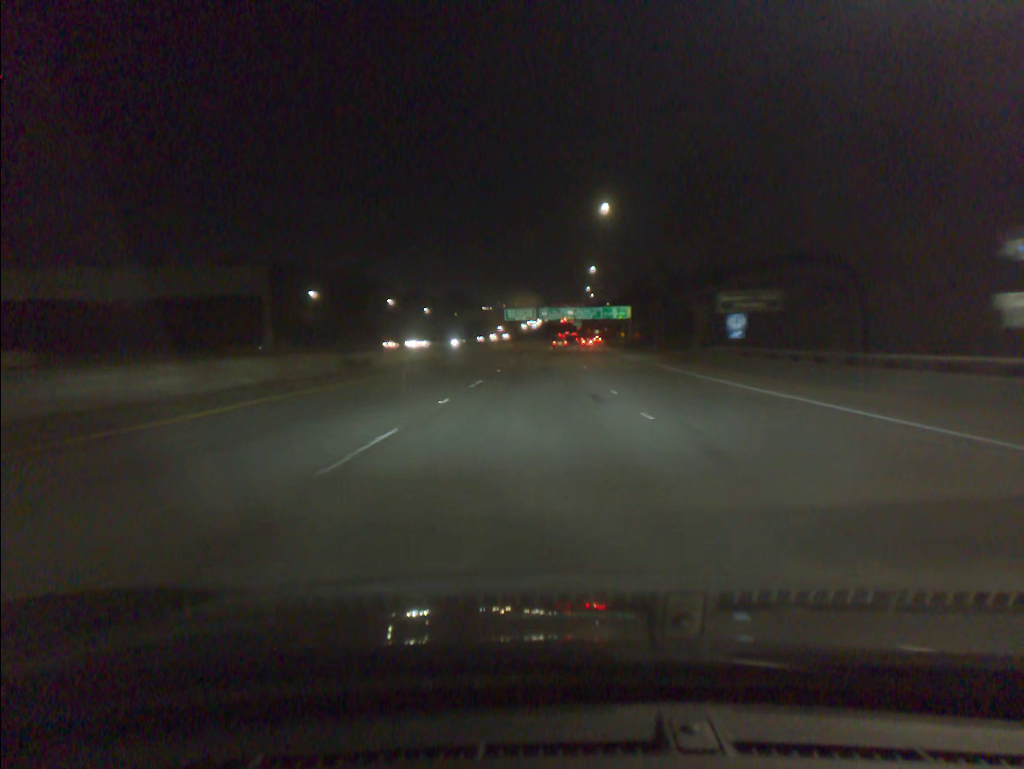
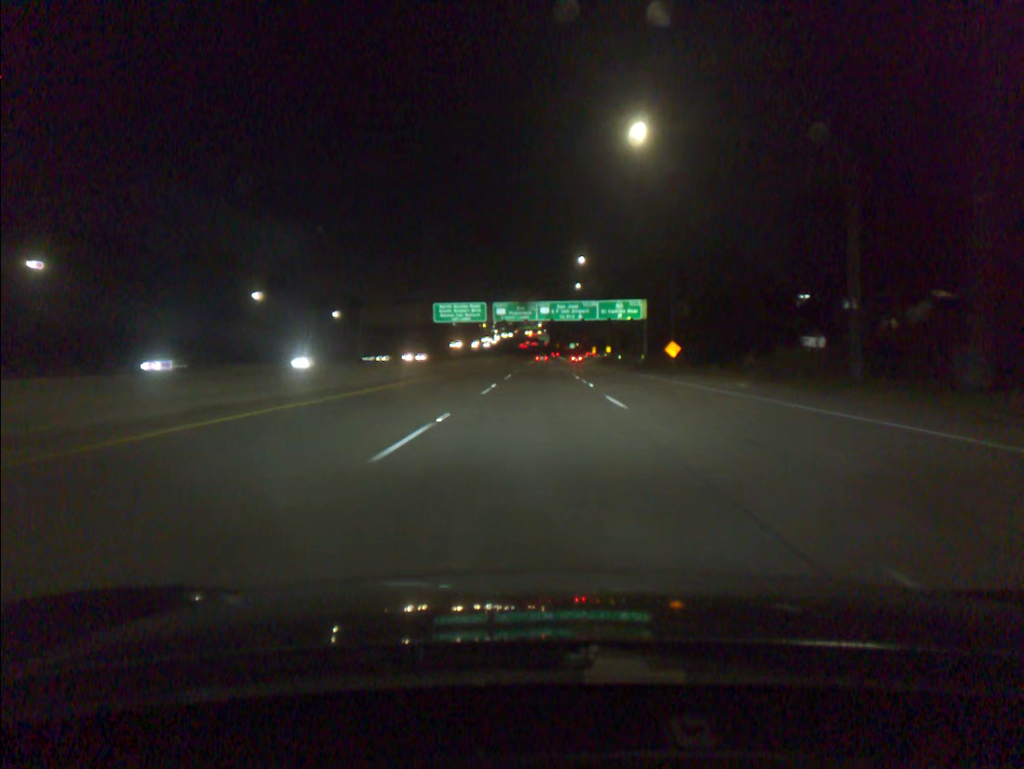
(+1.5, +78.0) m; +3°
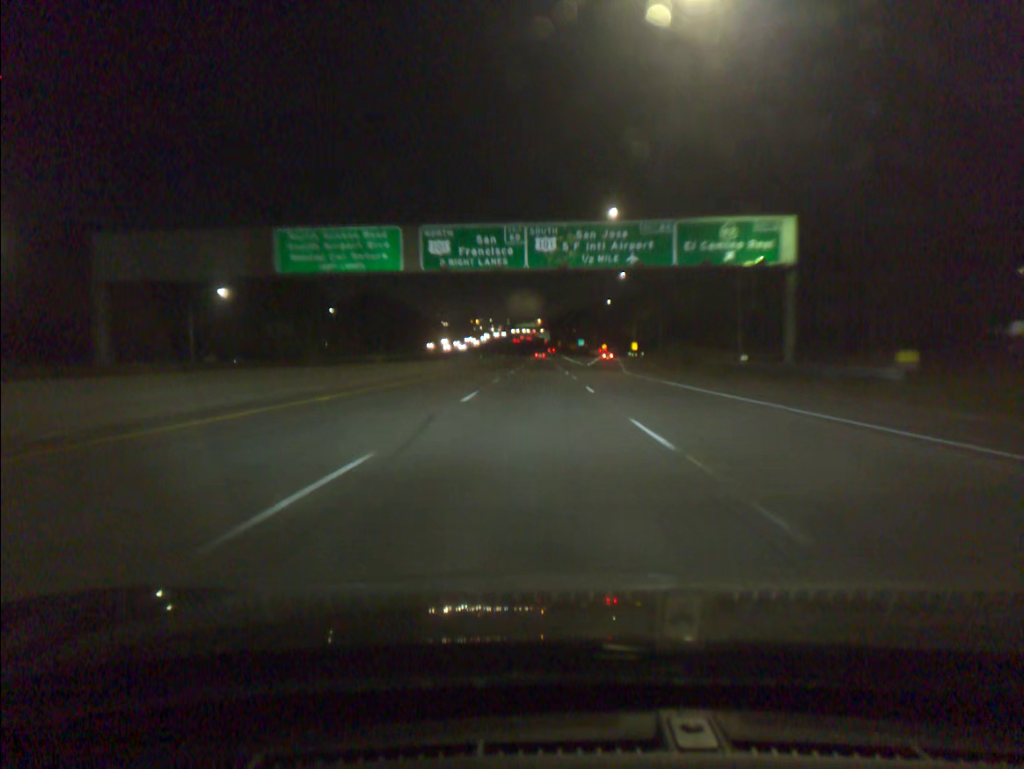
(+0.3, +65.1) m; 0°
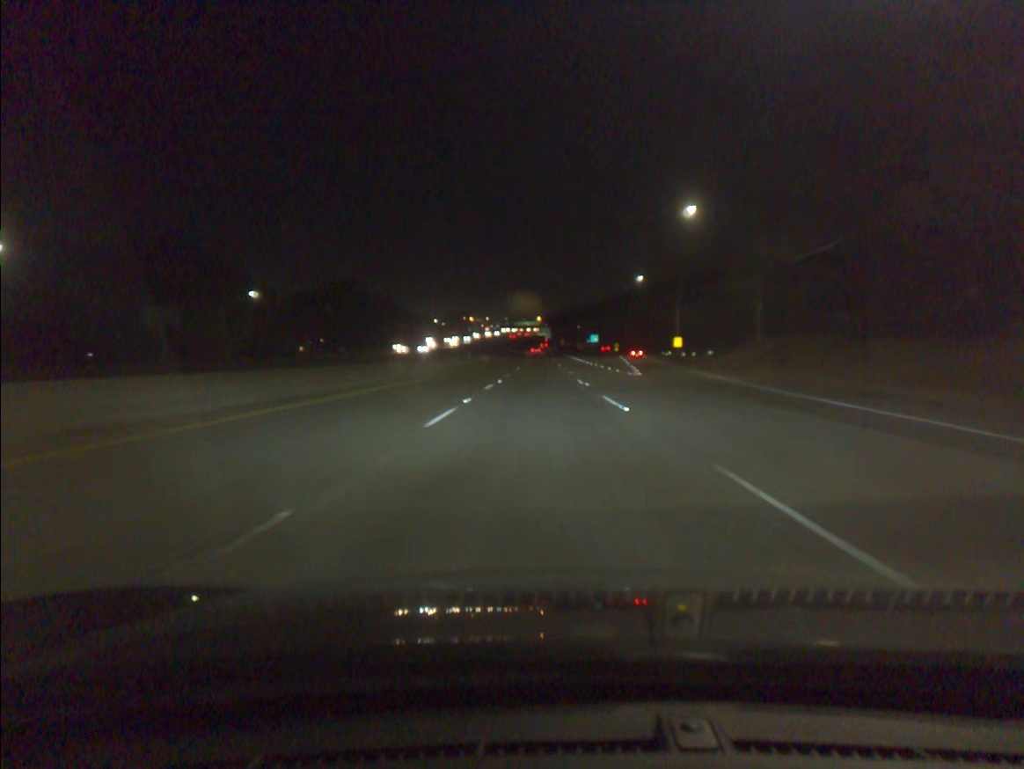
(0.0, +50.6) m; 0°
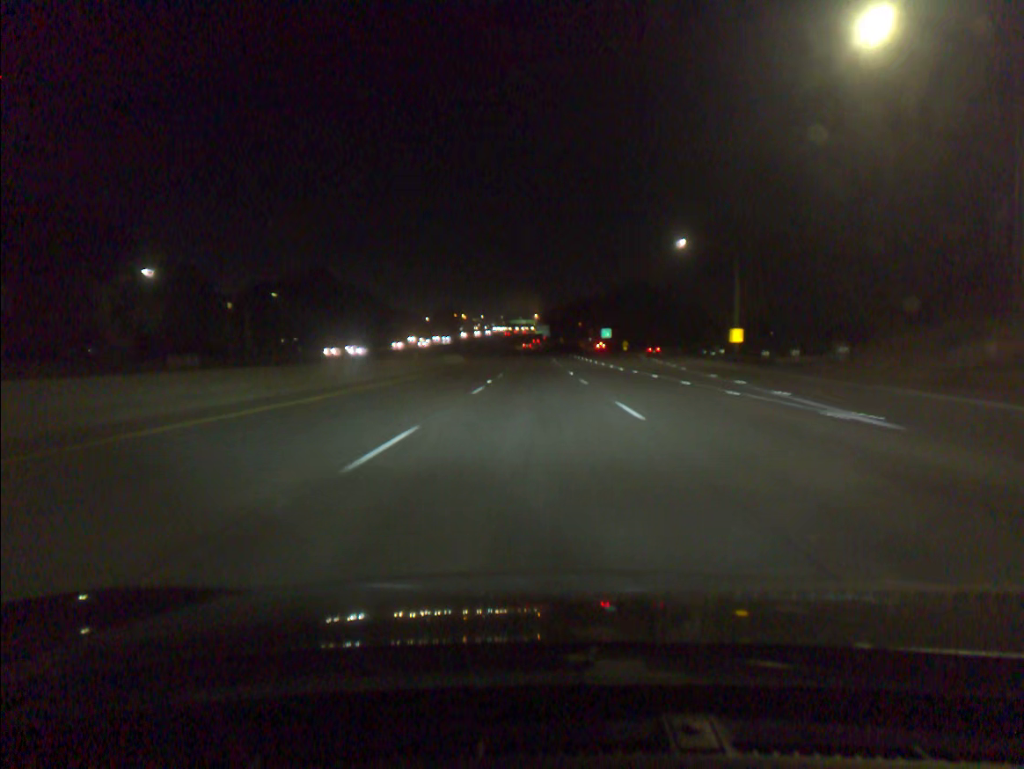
(+0.1, +34.5) m; 0°
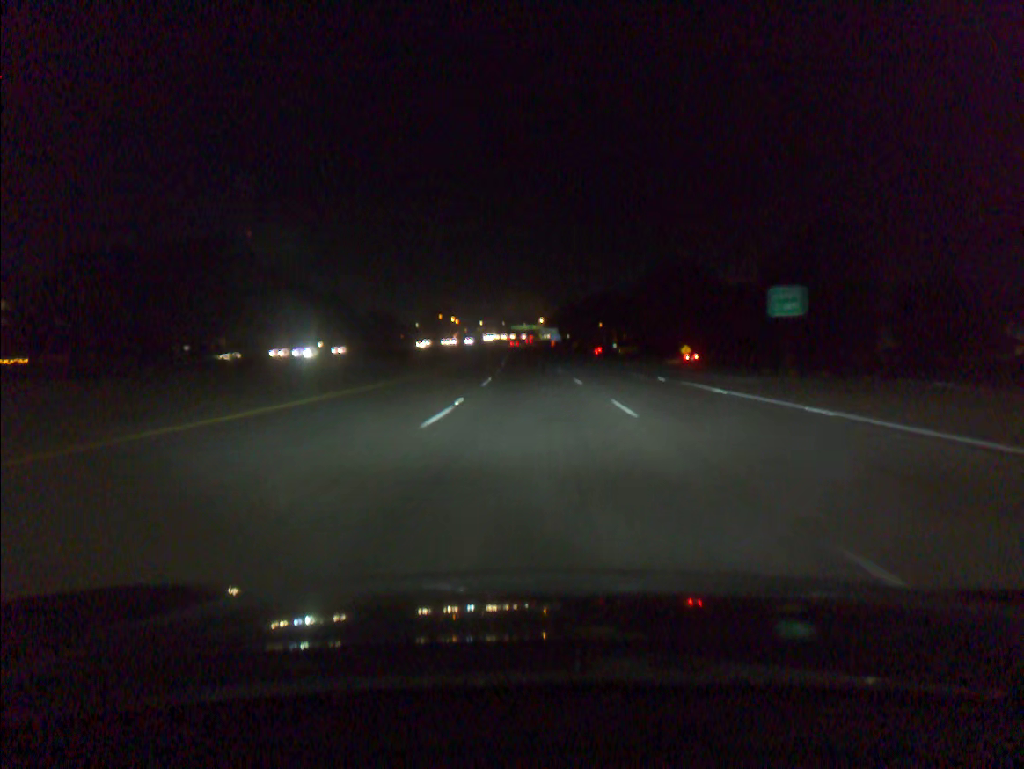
(-0.3, +88.6) m; 0°
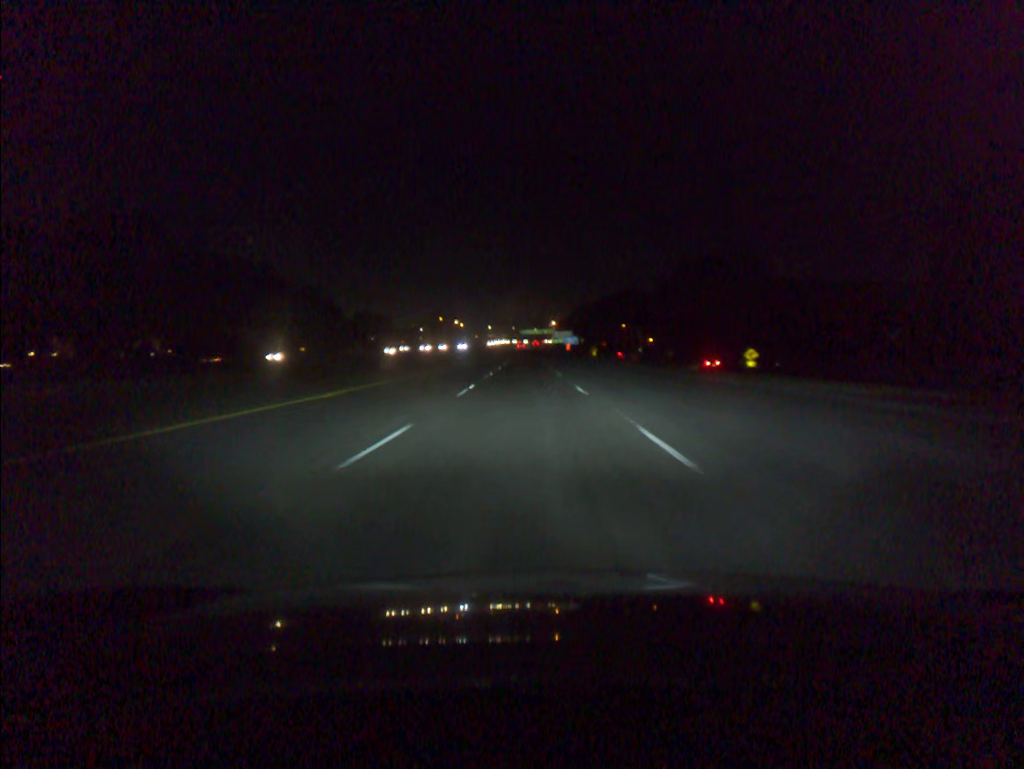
(-0.2, +36.3) m; -1°
